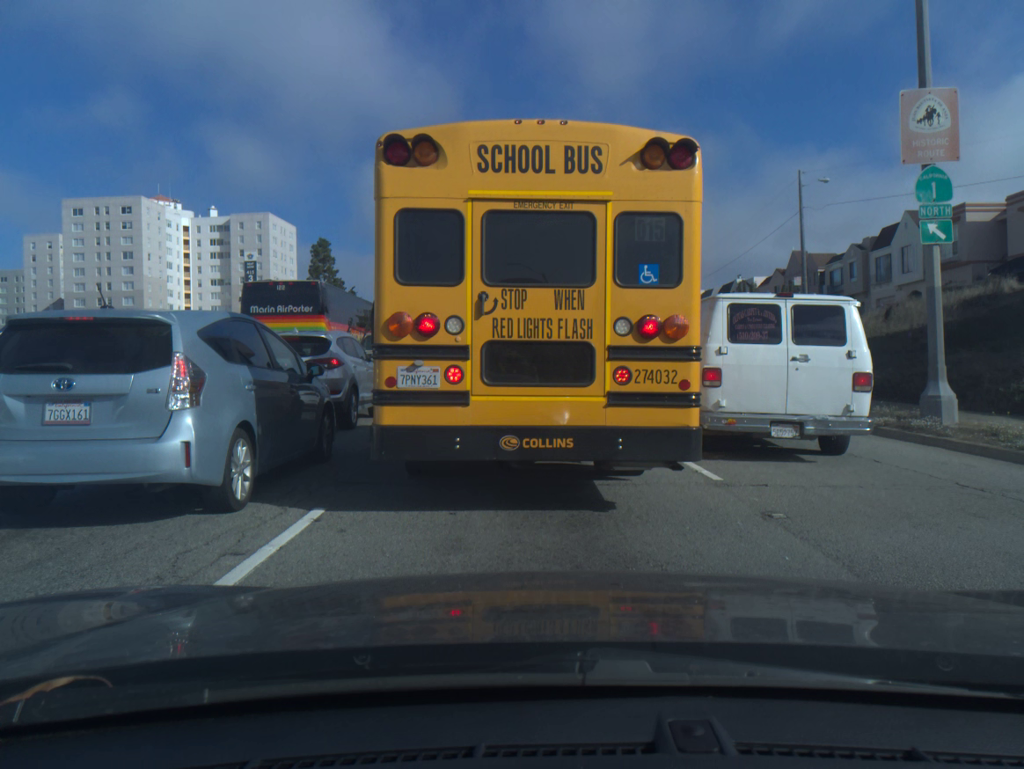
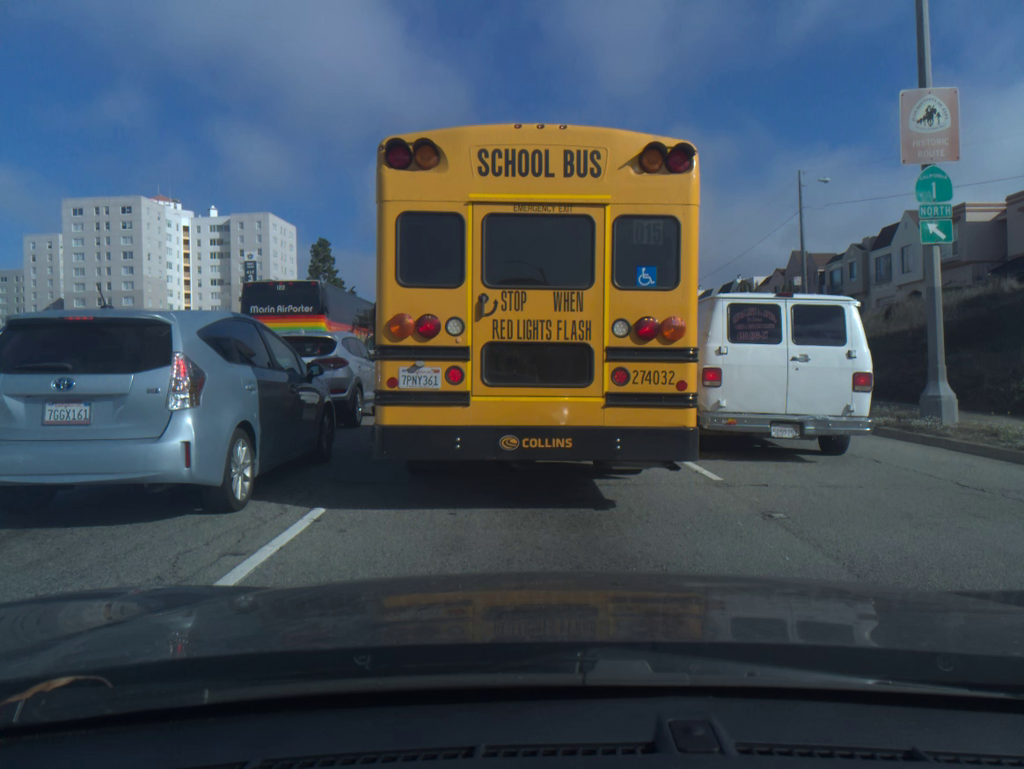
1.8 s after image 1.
(0.0, 0.0) m; 0°
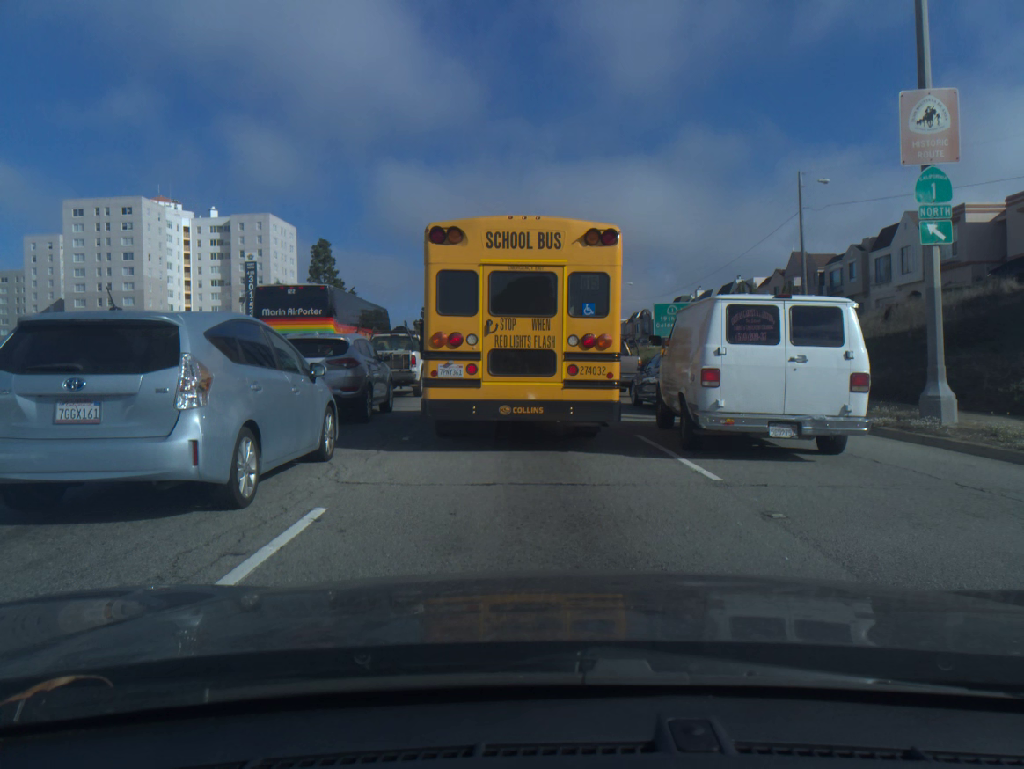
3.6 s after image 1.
(0.0, 0.0) m; -1°
